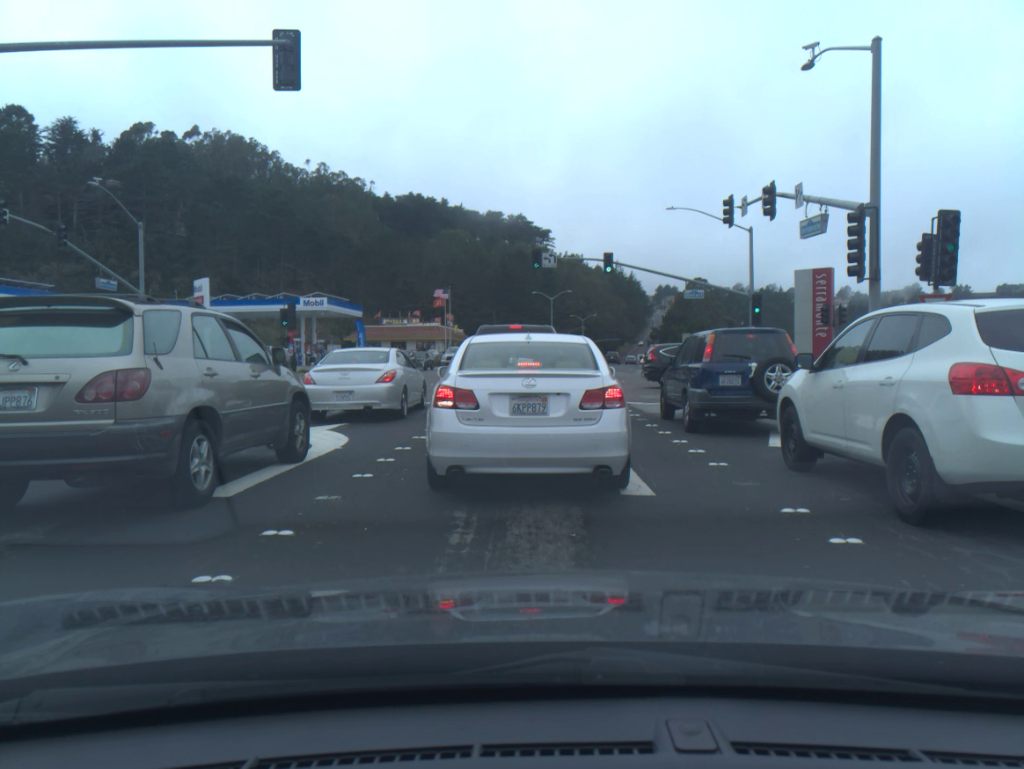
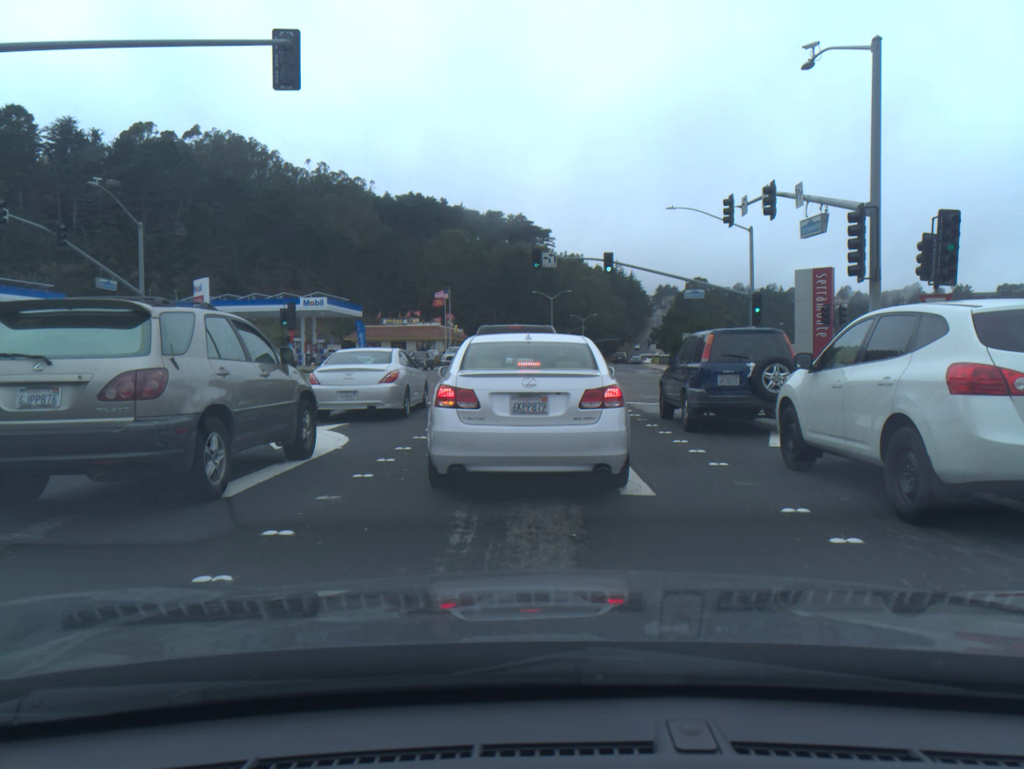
(0.0, 0.0) m; 0°
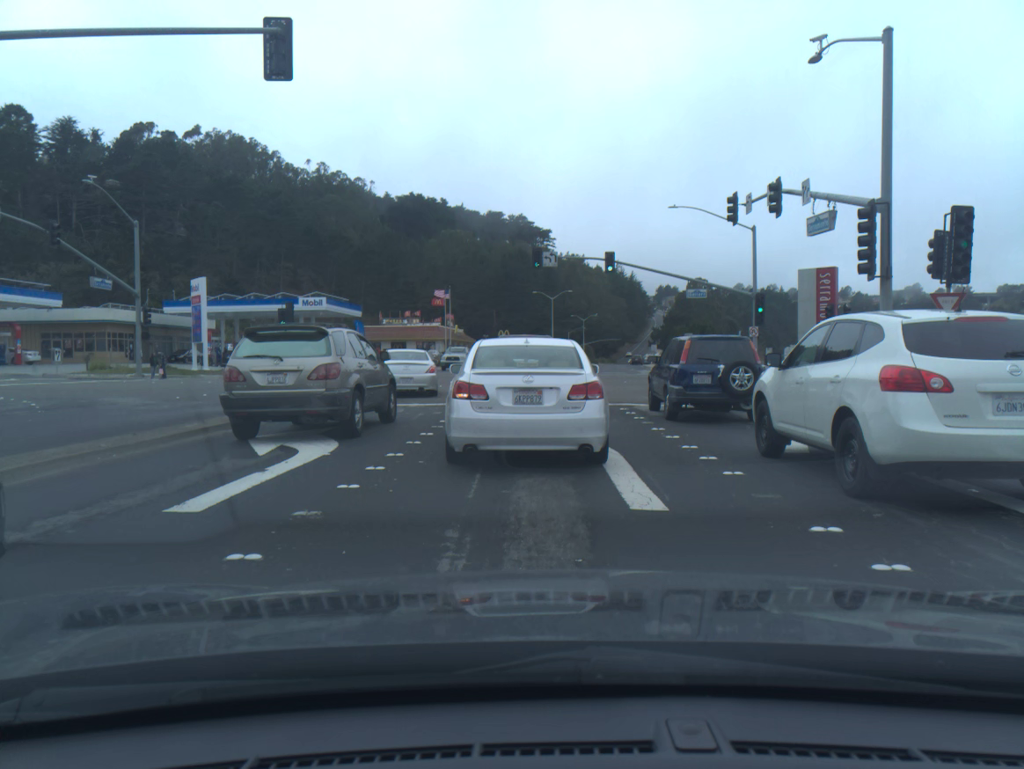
(0.0, +0.6) m; -1°
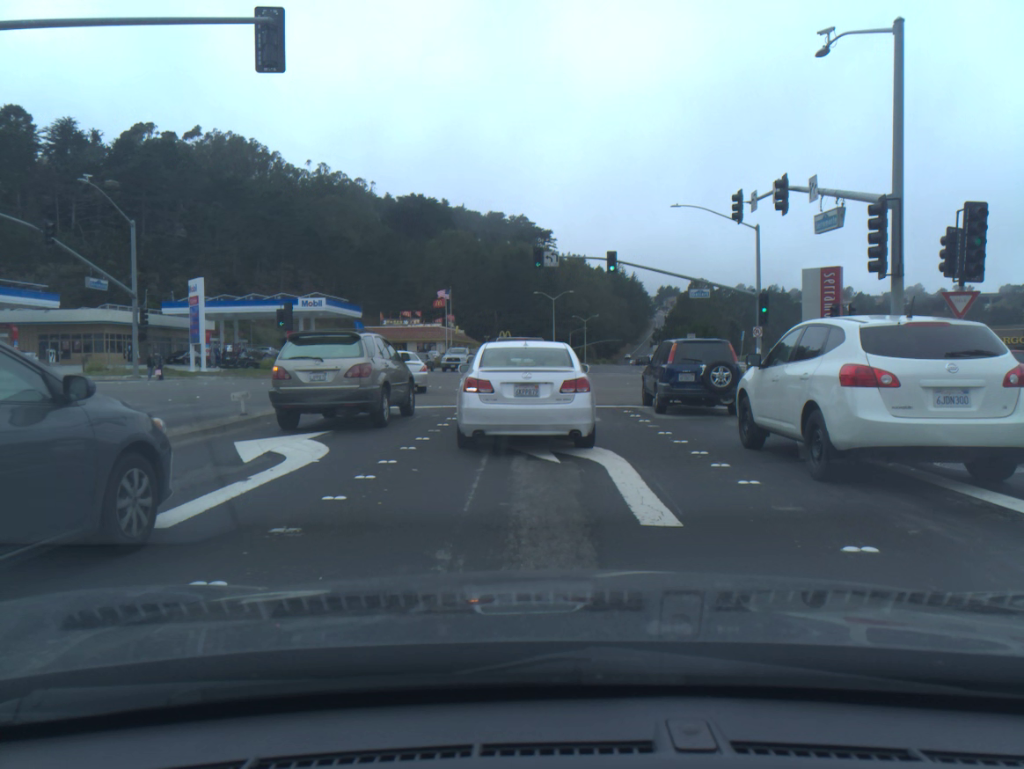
(0.0, +0.5) m; 0°
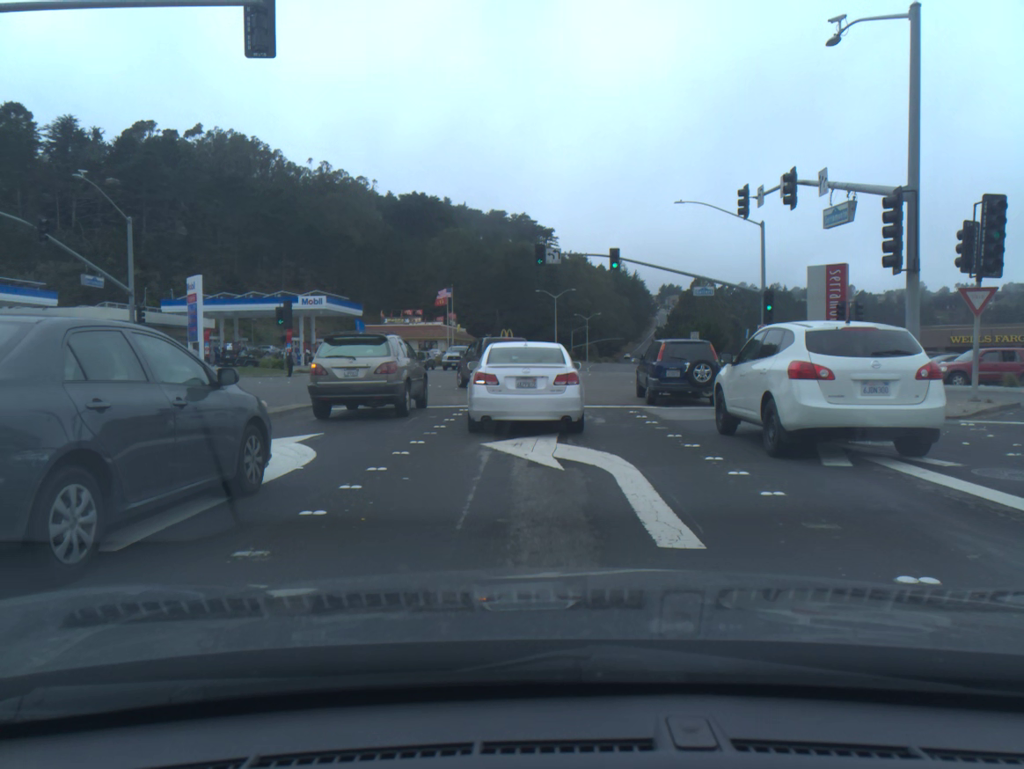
(0.0, +0.7) m; -1°
